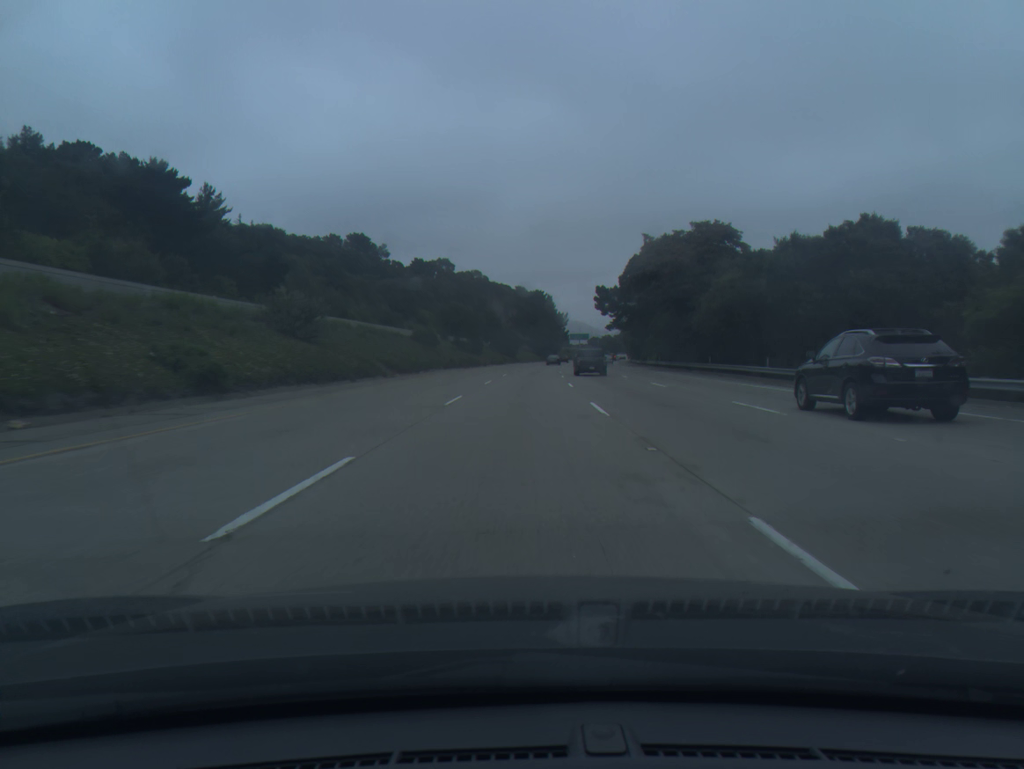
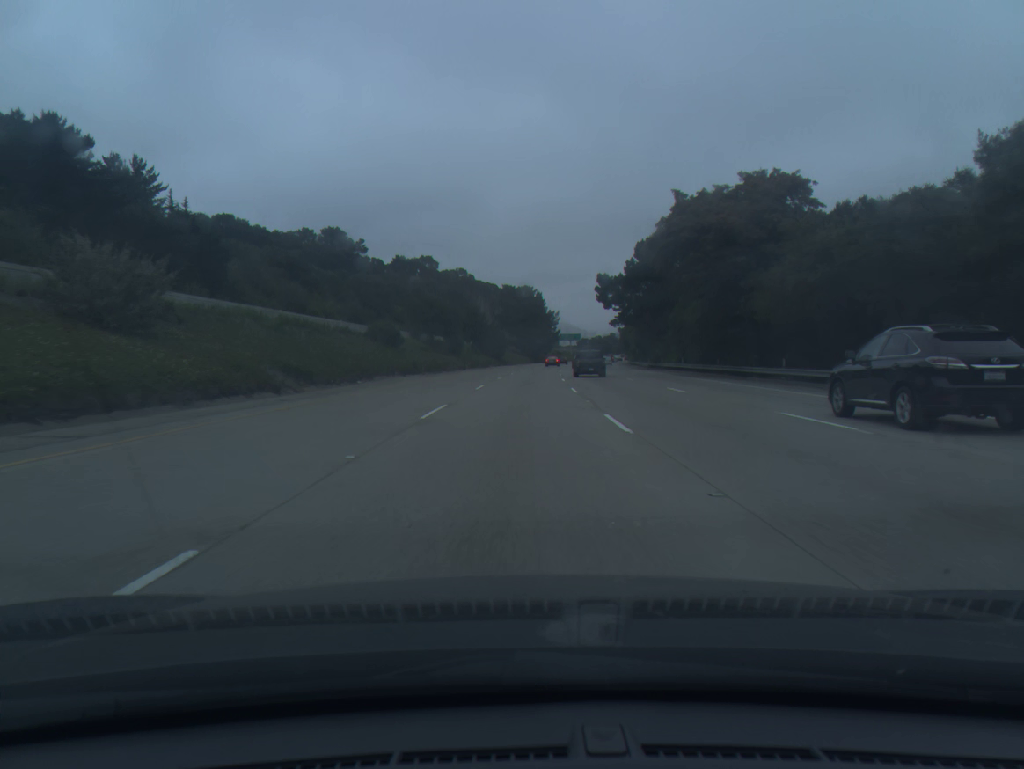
(+0.1, +18.9) m; +1°
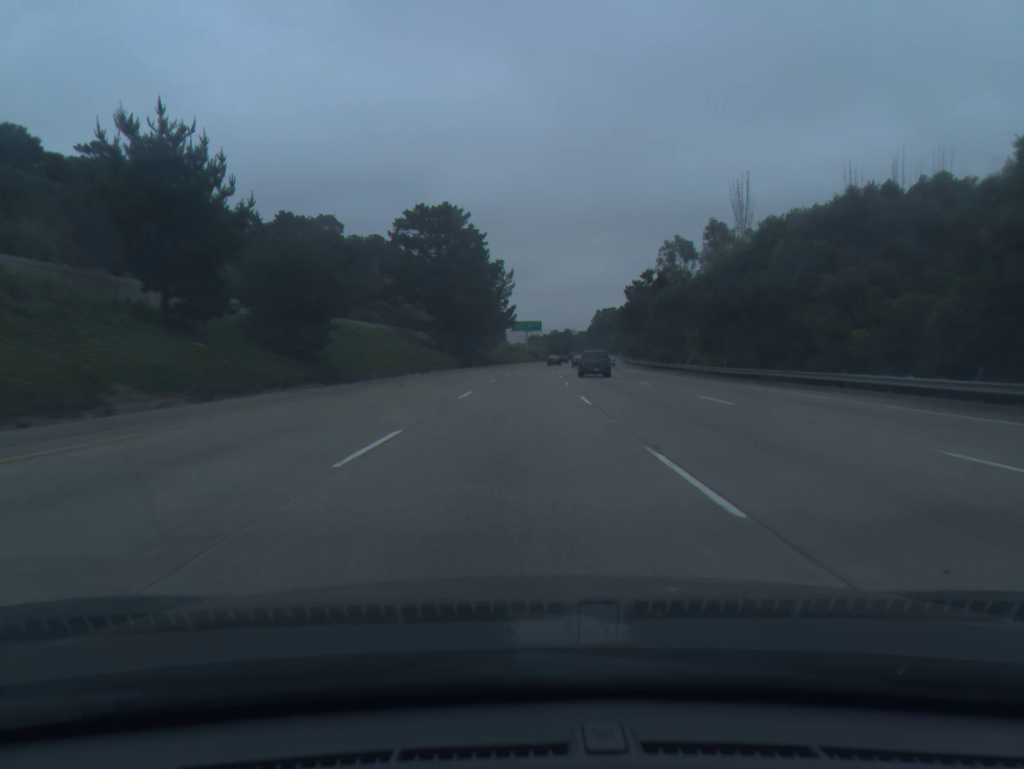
(+3.4, +94.3) m; +4°
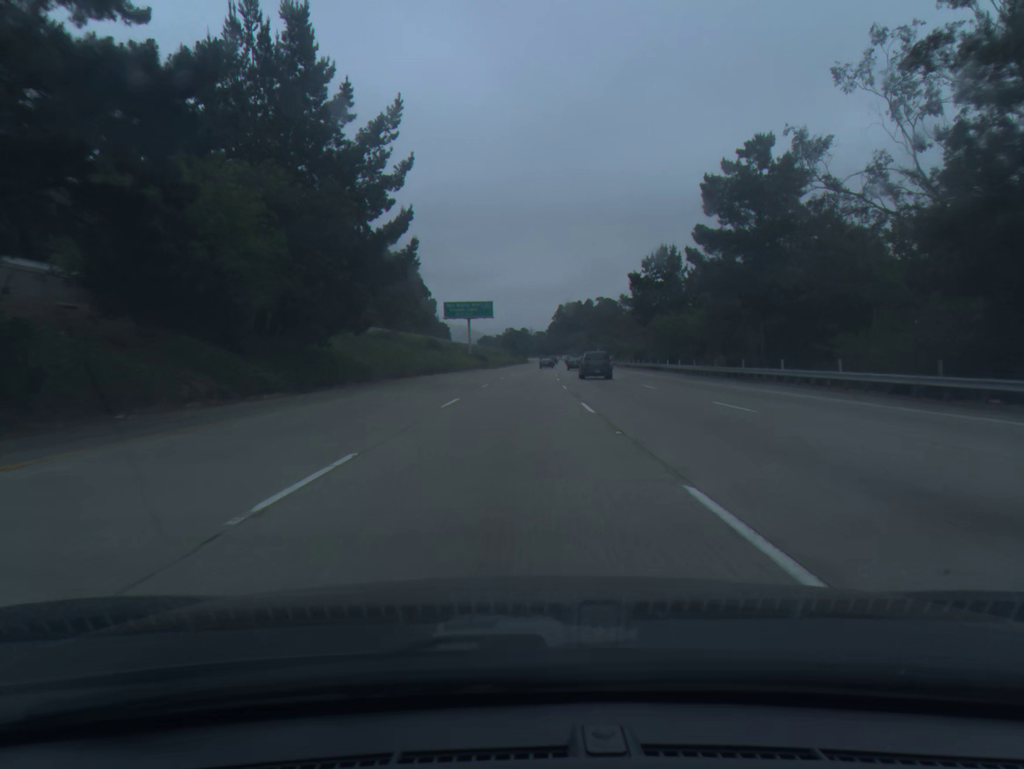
(+2.2, +75.5) m; +3°
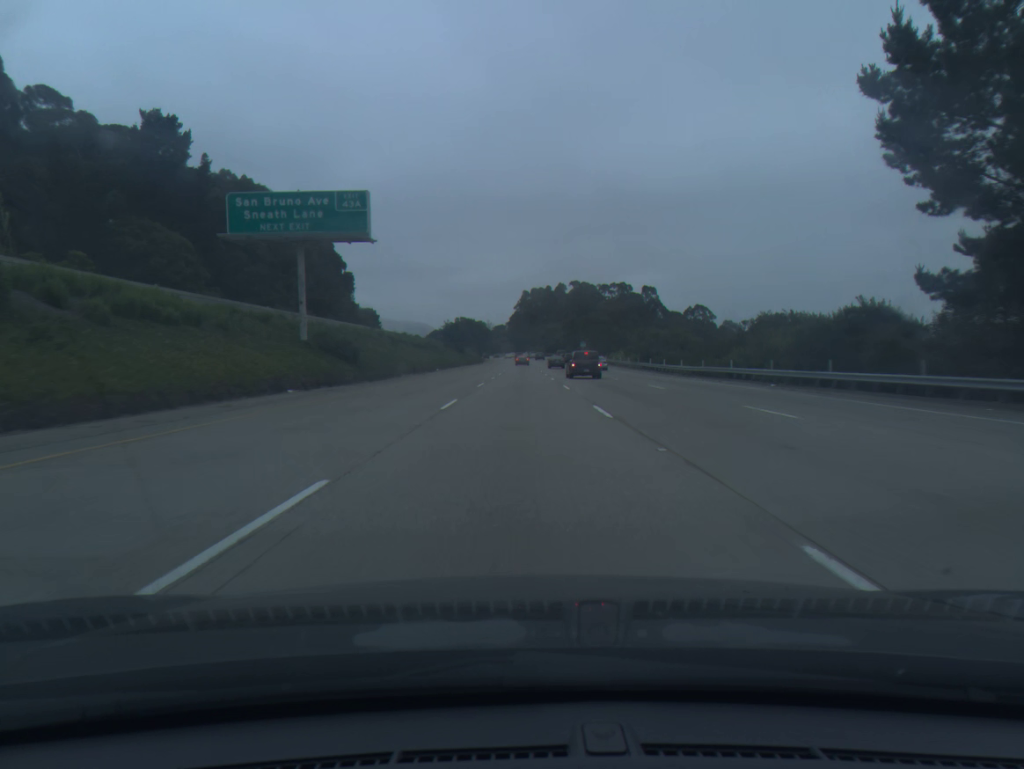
(+1.7, +75.5) m; +3°
